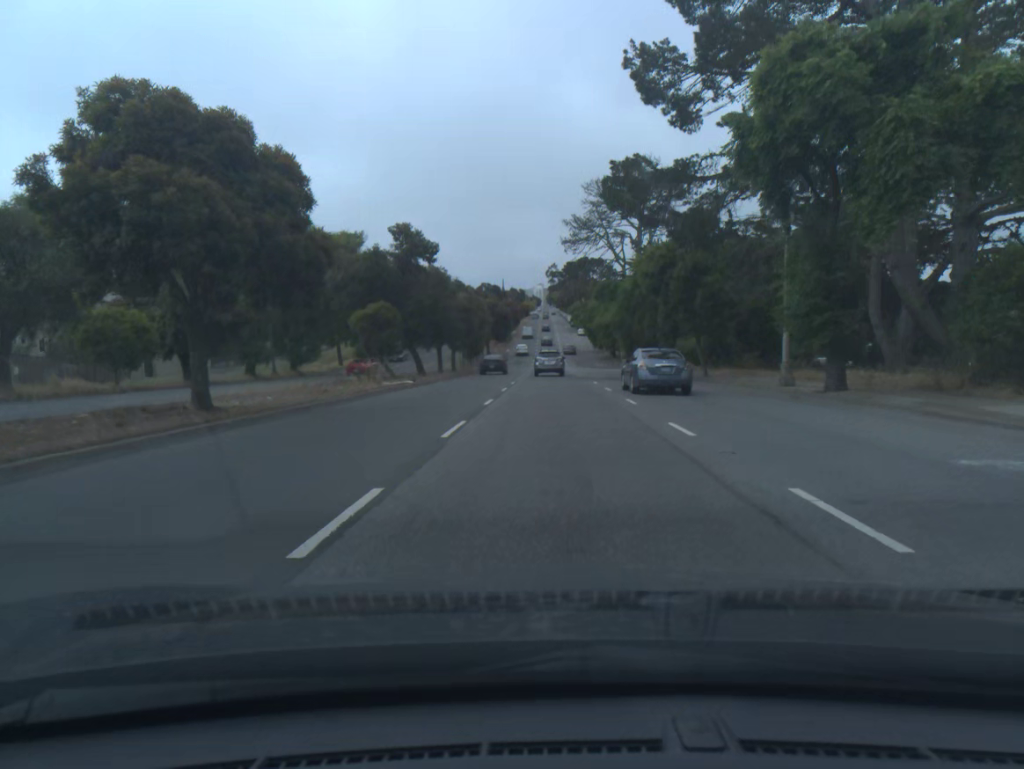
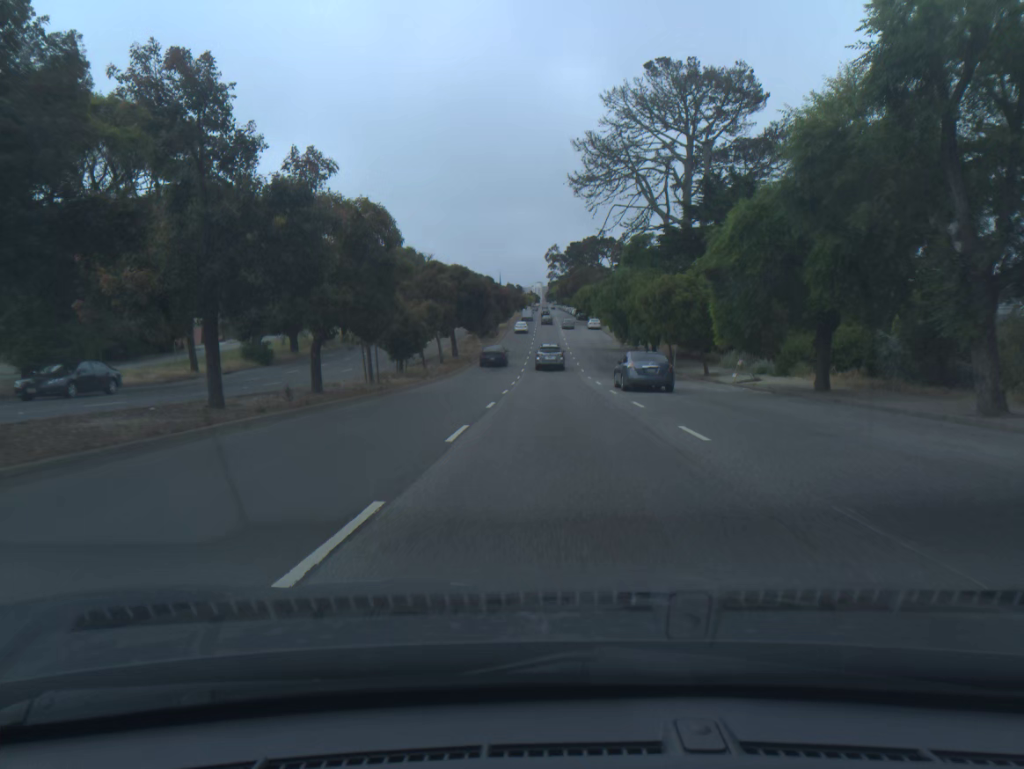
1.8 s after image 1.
(-0.1, +36.9) m; 0°
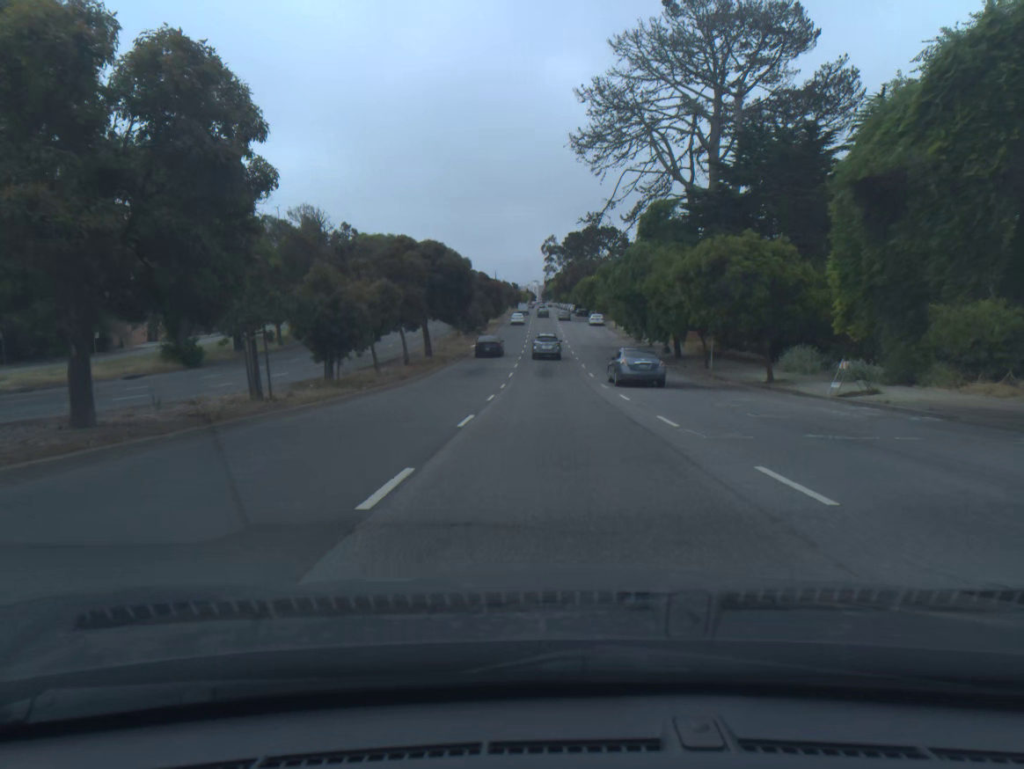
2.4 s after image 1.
(0.0, +12.5) m; 0°
